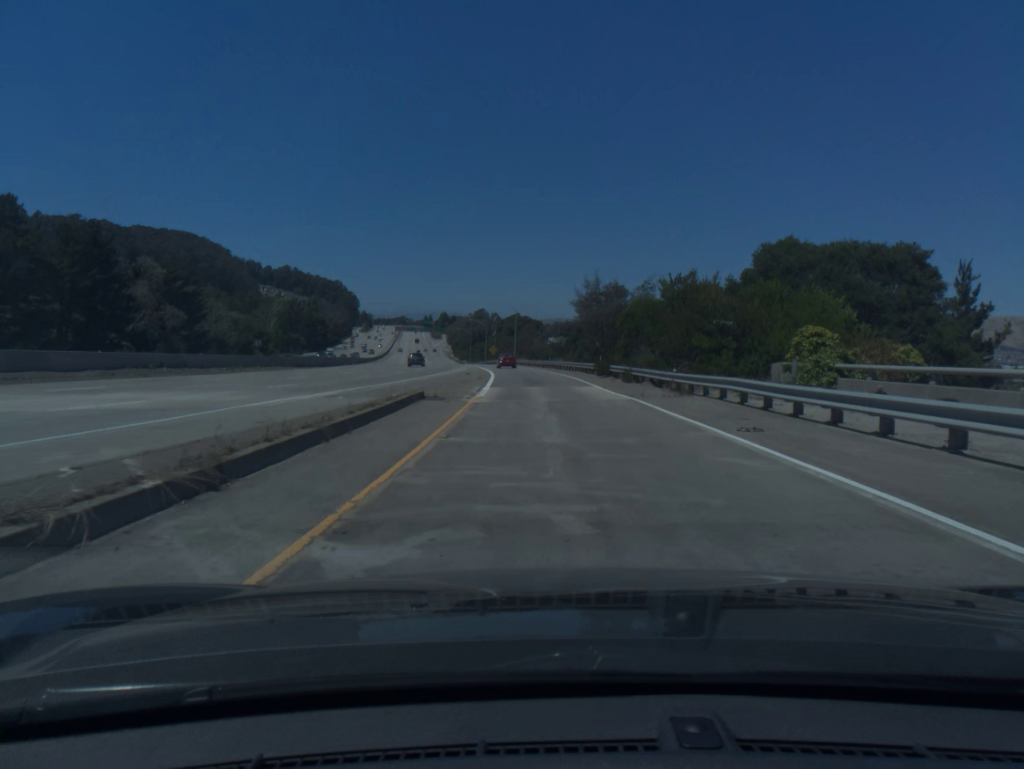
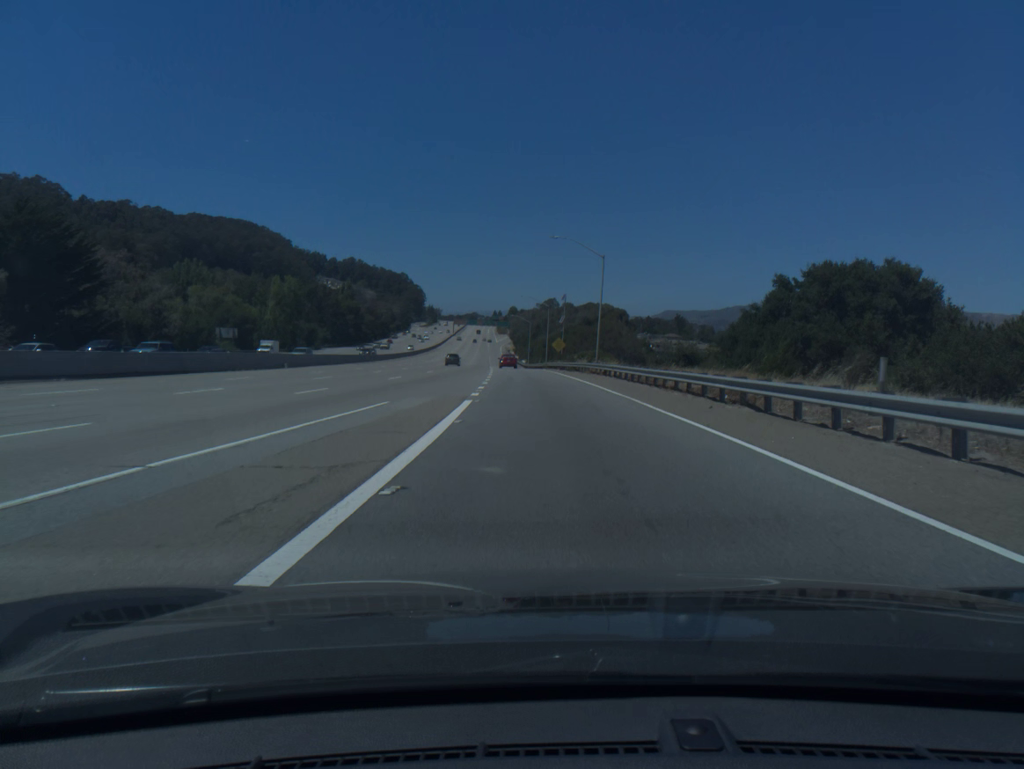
(-2.6, +66.0) m; -5°
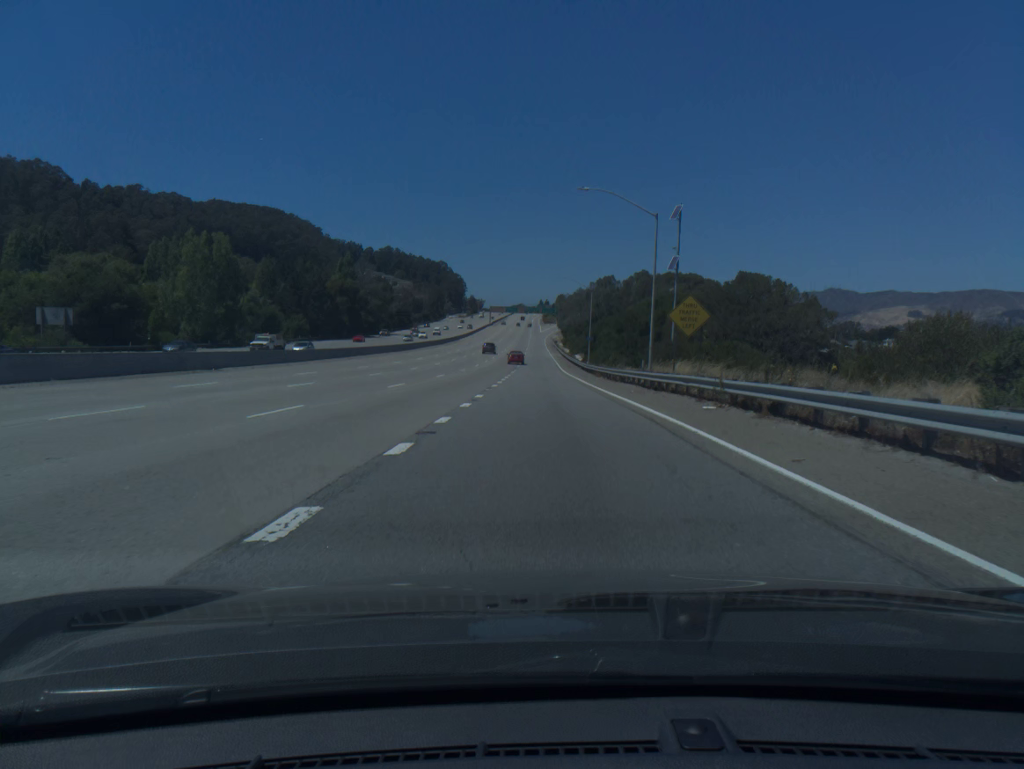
(-2.4, +68.1) m; -3°
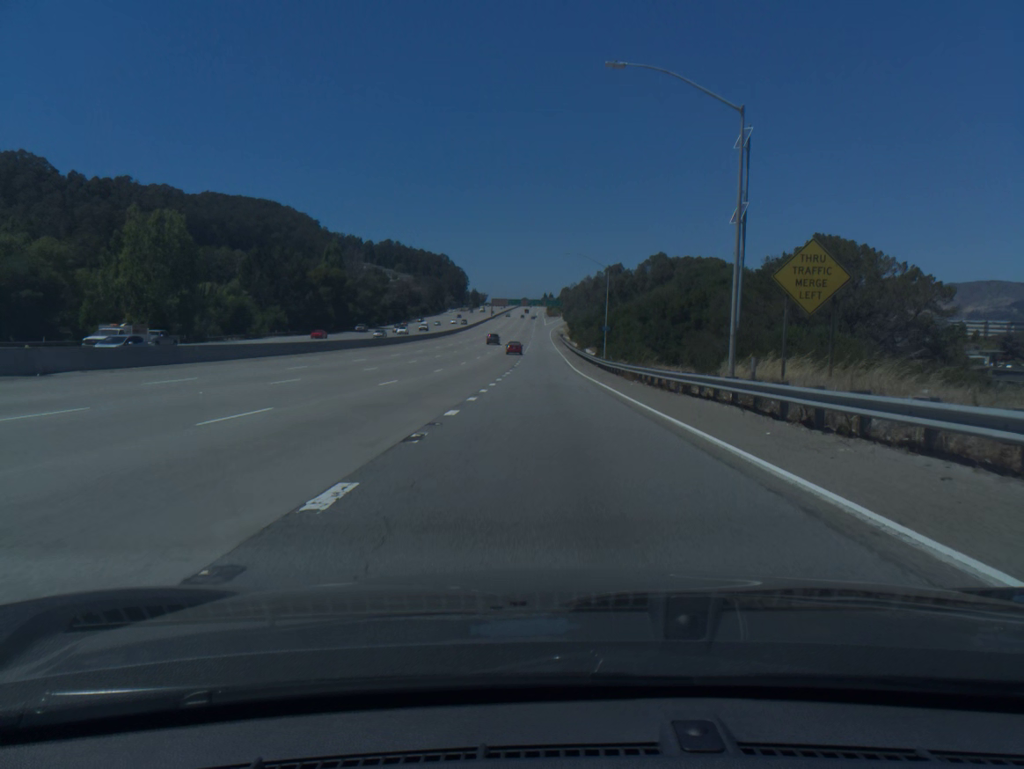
(0.0, +17.1) m; 0°
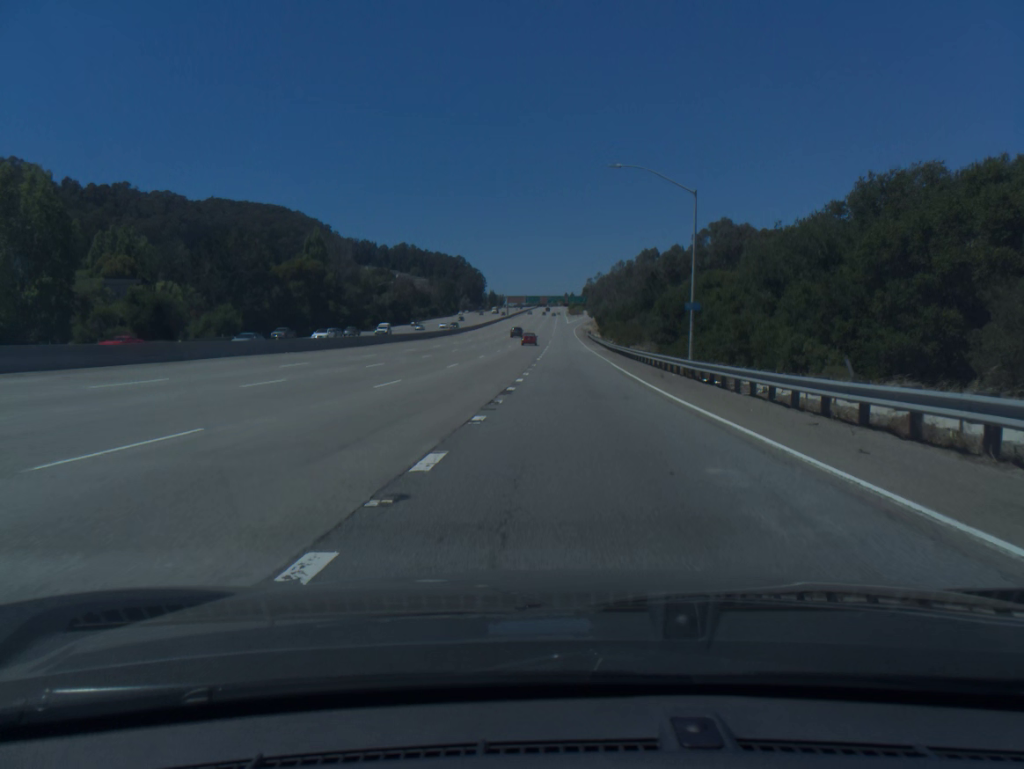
(-0.4, +34.4) m; -2°
